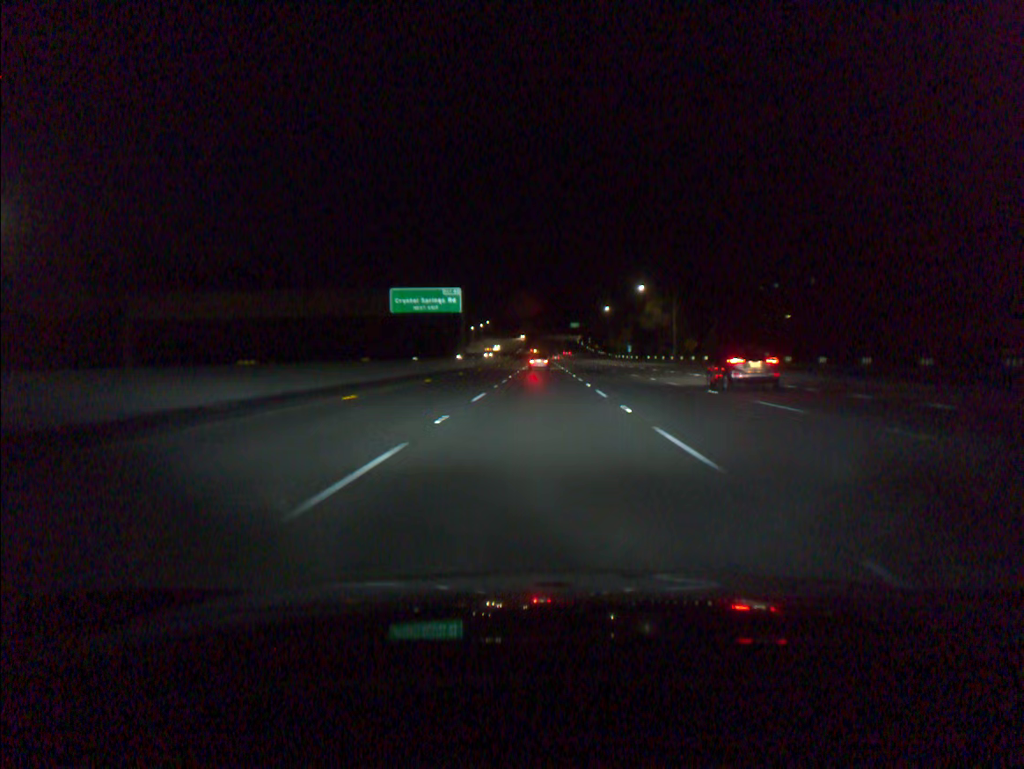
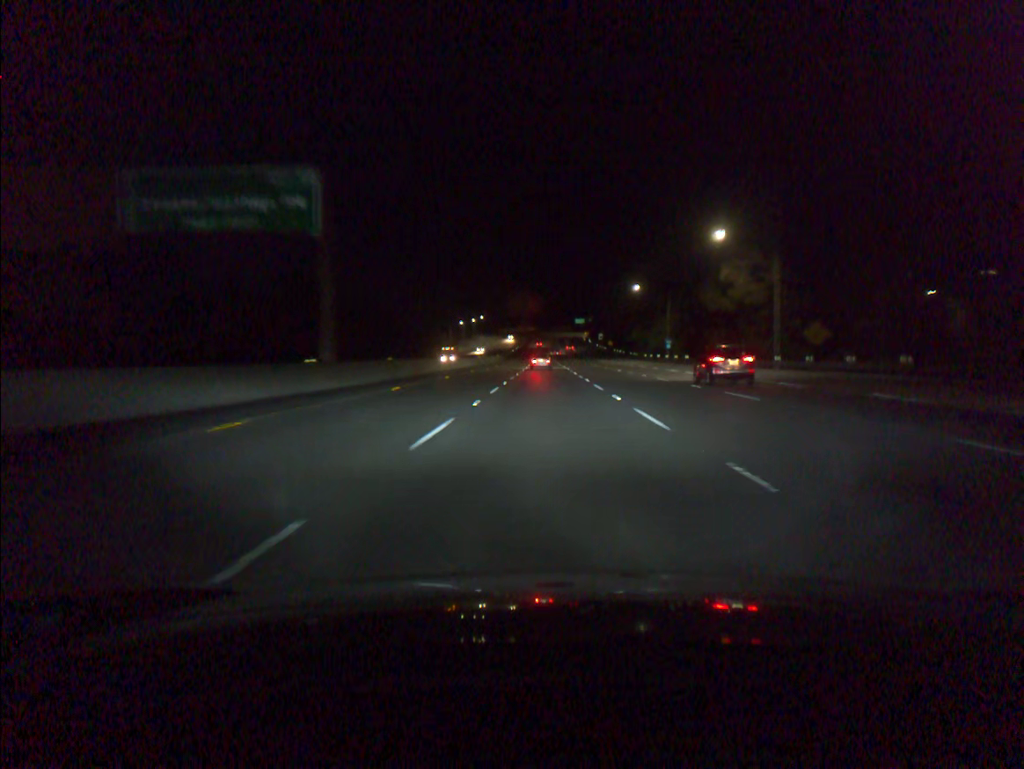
(0.0, +52.9) m; 0°
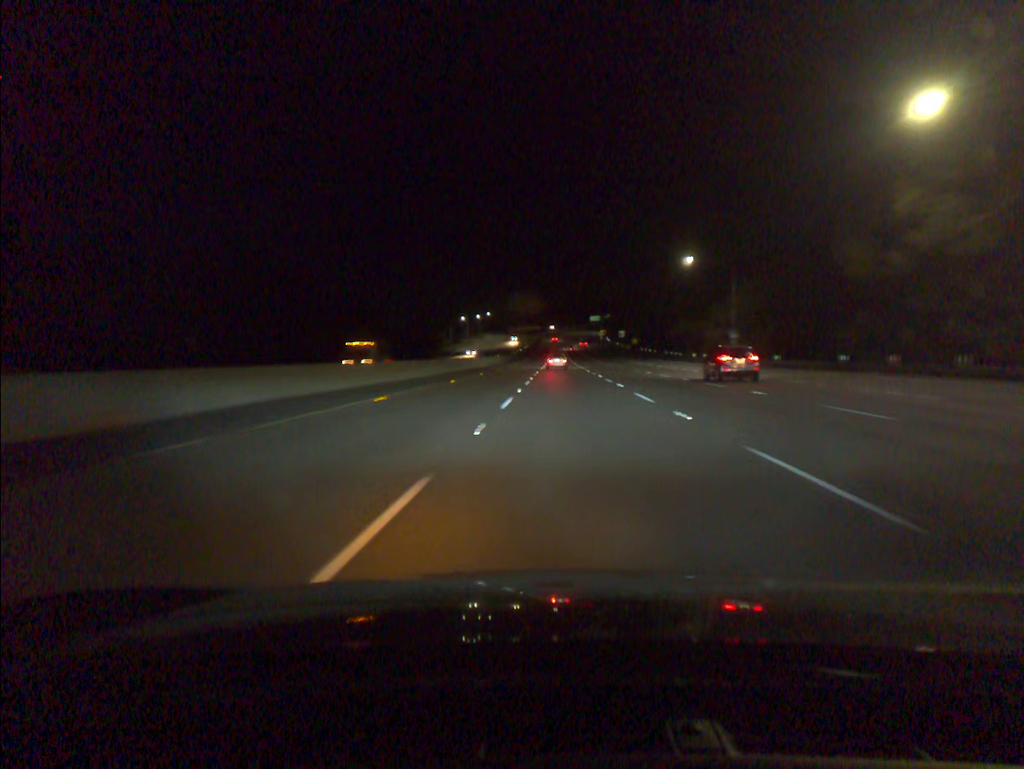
(-0.3, +35.3) m; -1°
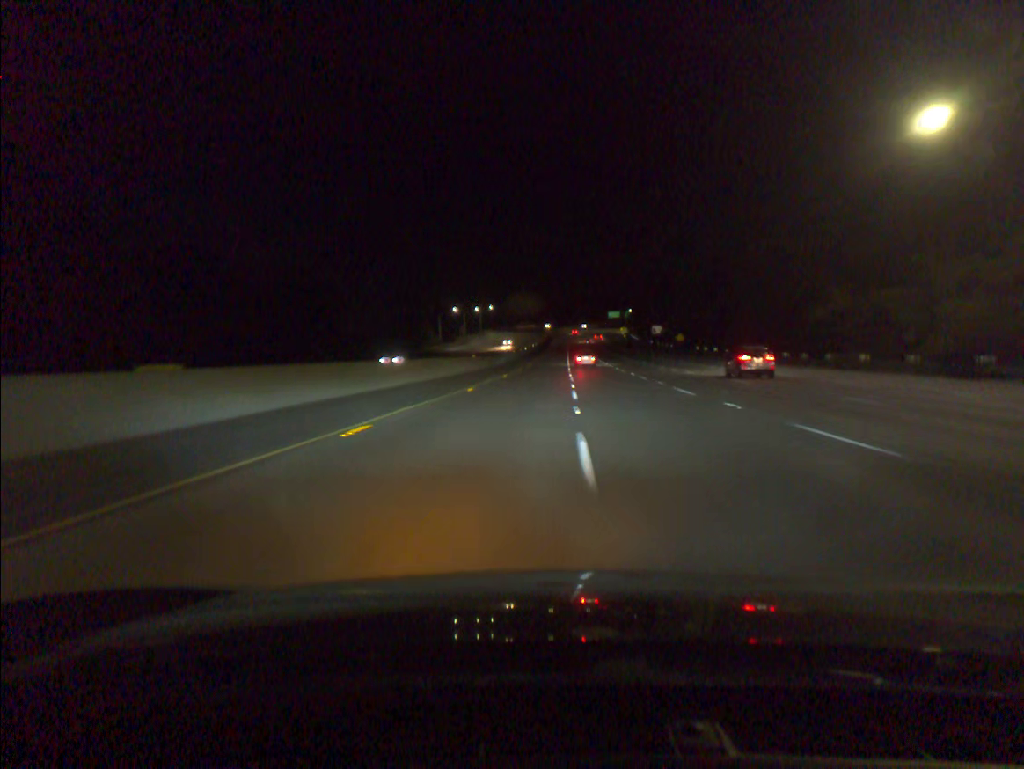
(-0.5, +53.2) m; -1°
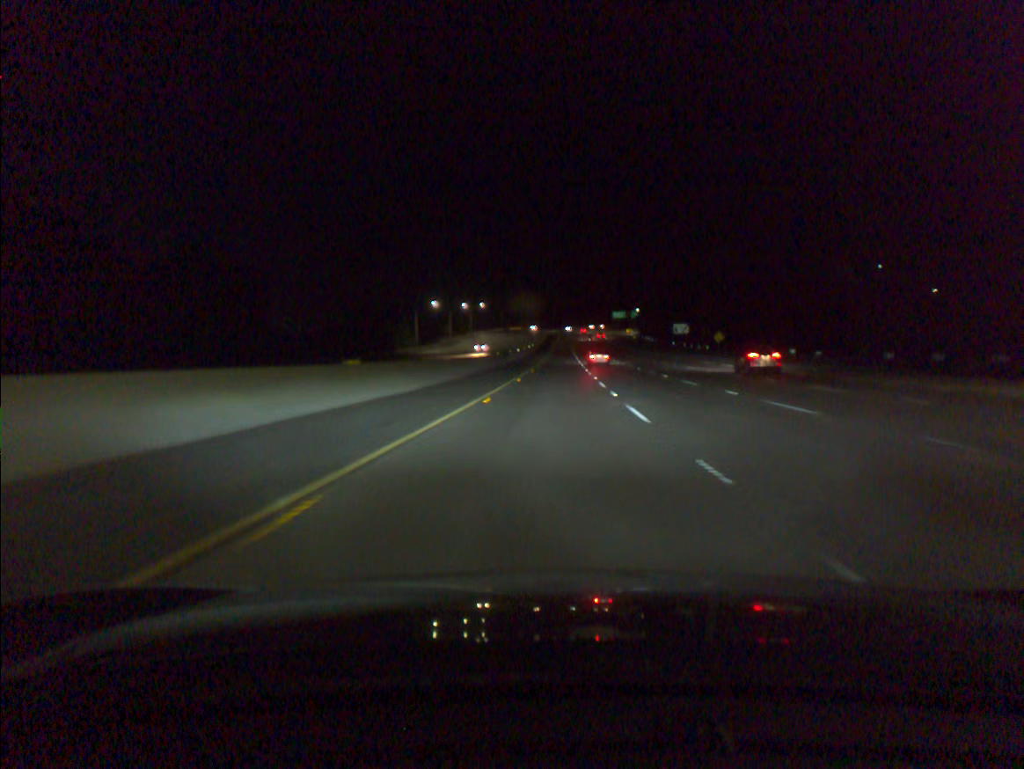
(-0.1, +35.8) m; 0°
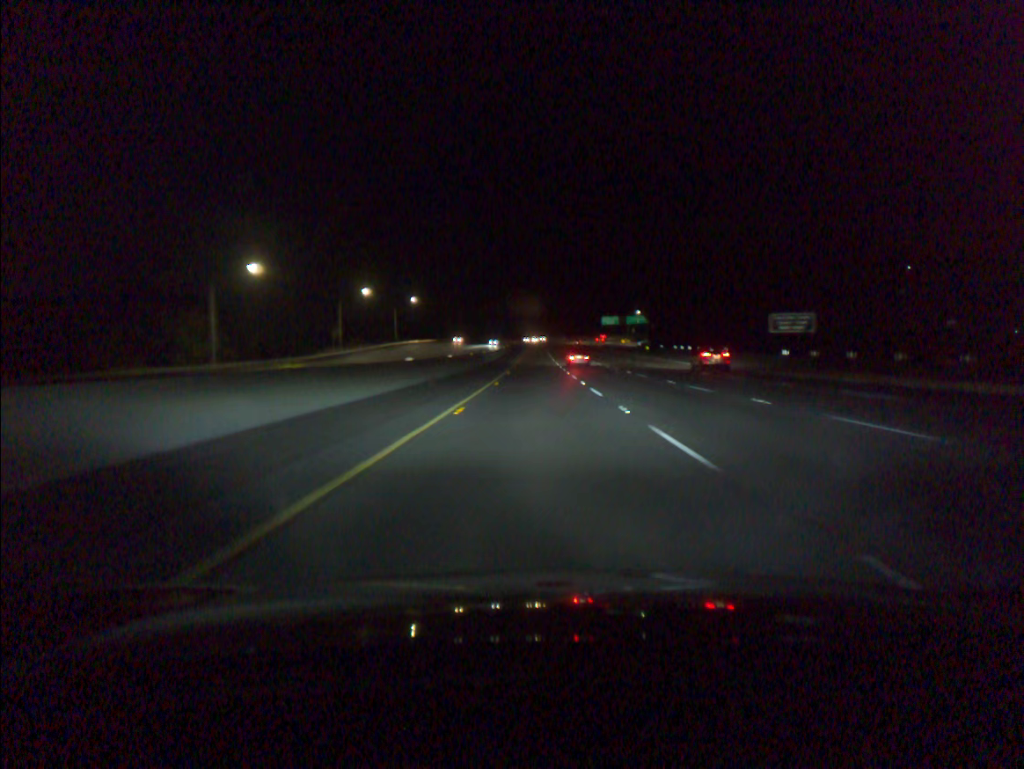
(+2.4, +91.0) m; +2°
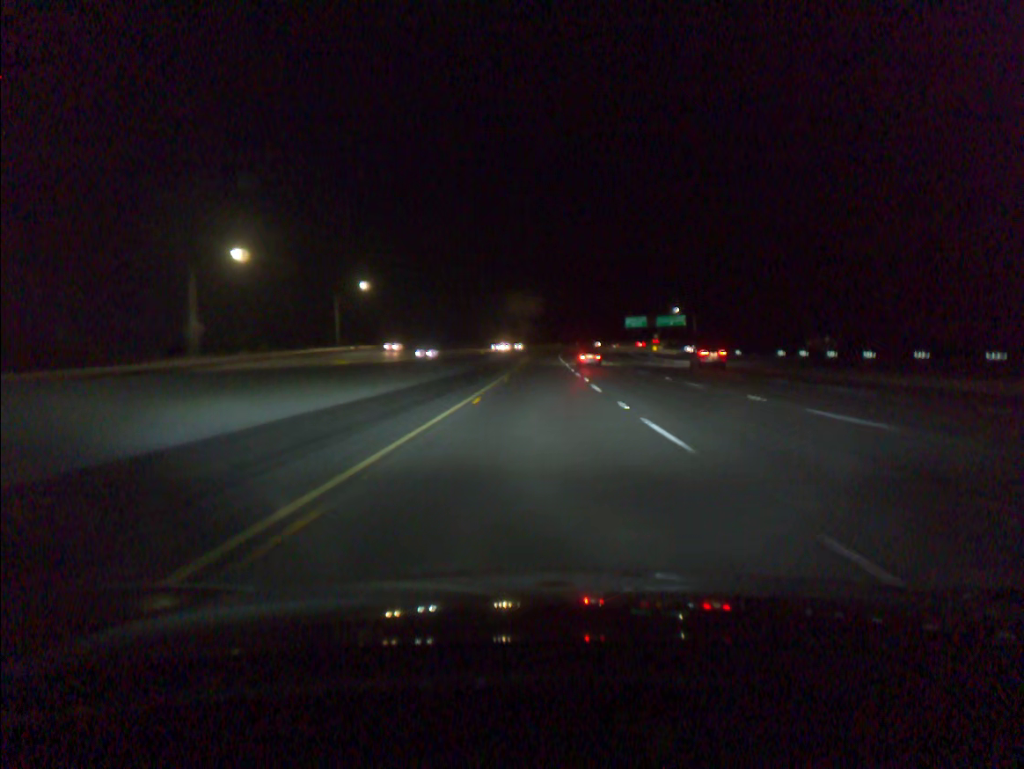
(-0.3, +55.2) m; -1°
